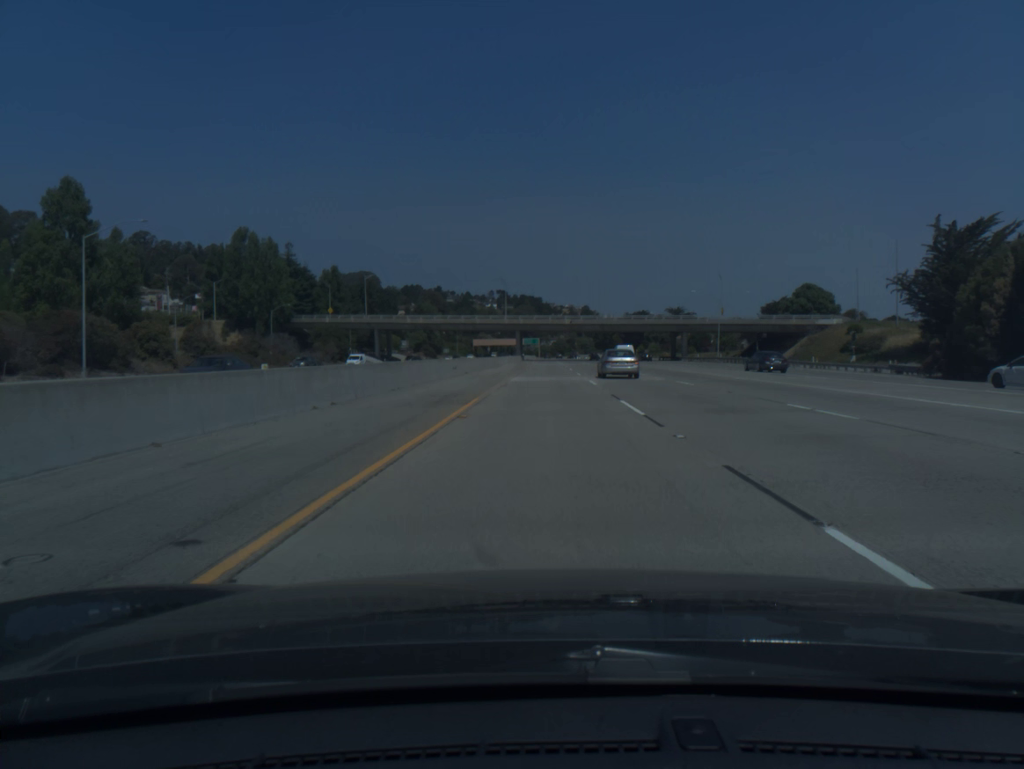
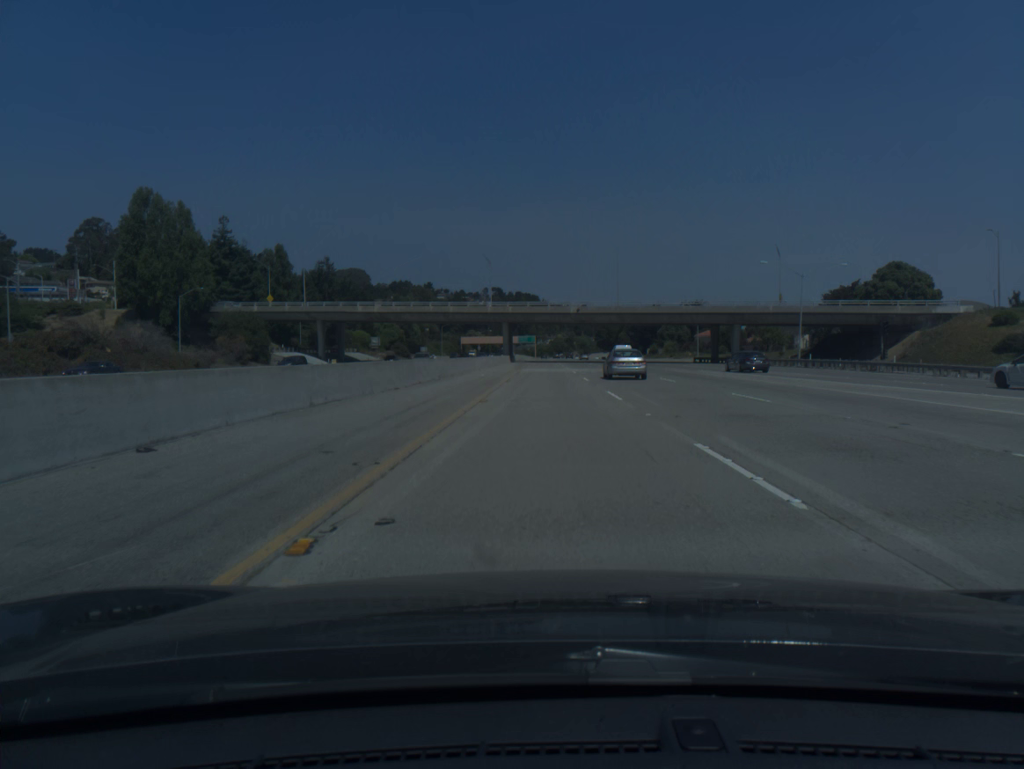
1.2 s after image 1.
(+0.1, +39.0) m; 0°
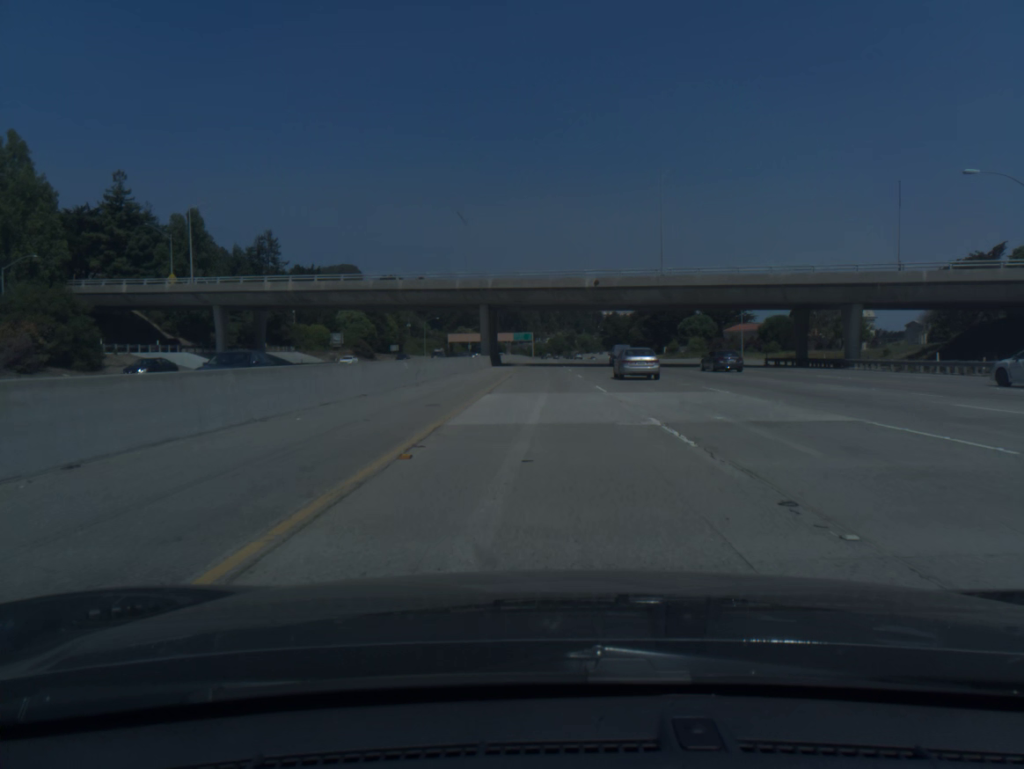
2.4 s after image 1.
(+0.1, +39.0) m; 0°
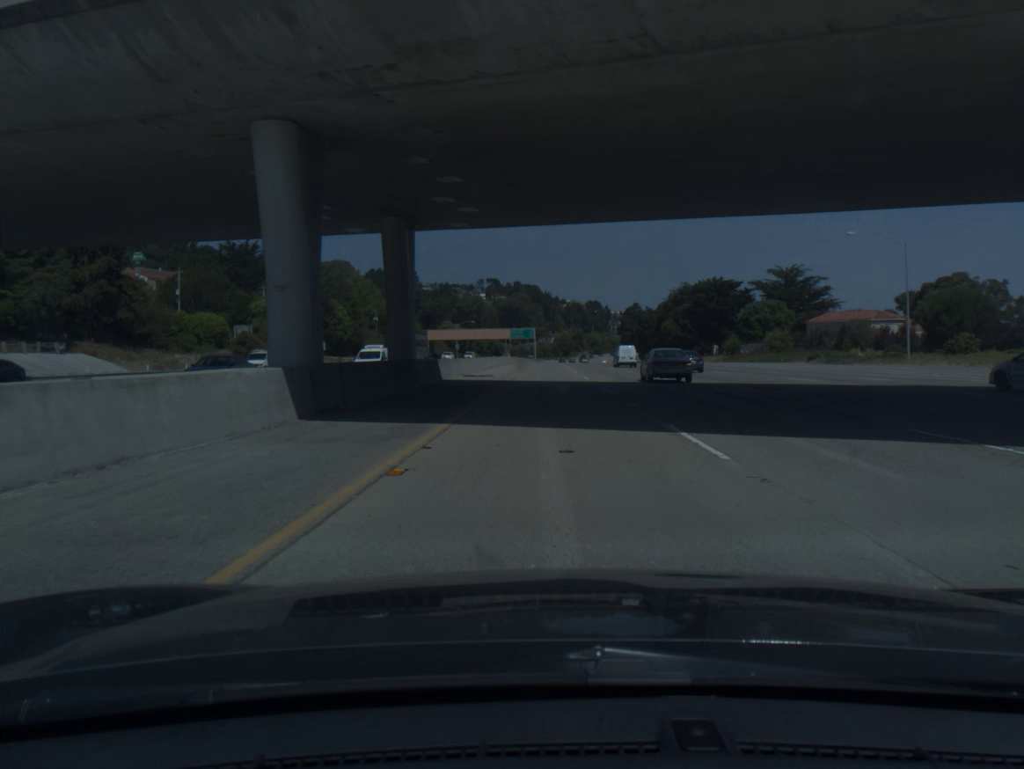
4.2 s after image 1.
(-0.1, +58.5) m; 0°
